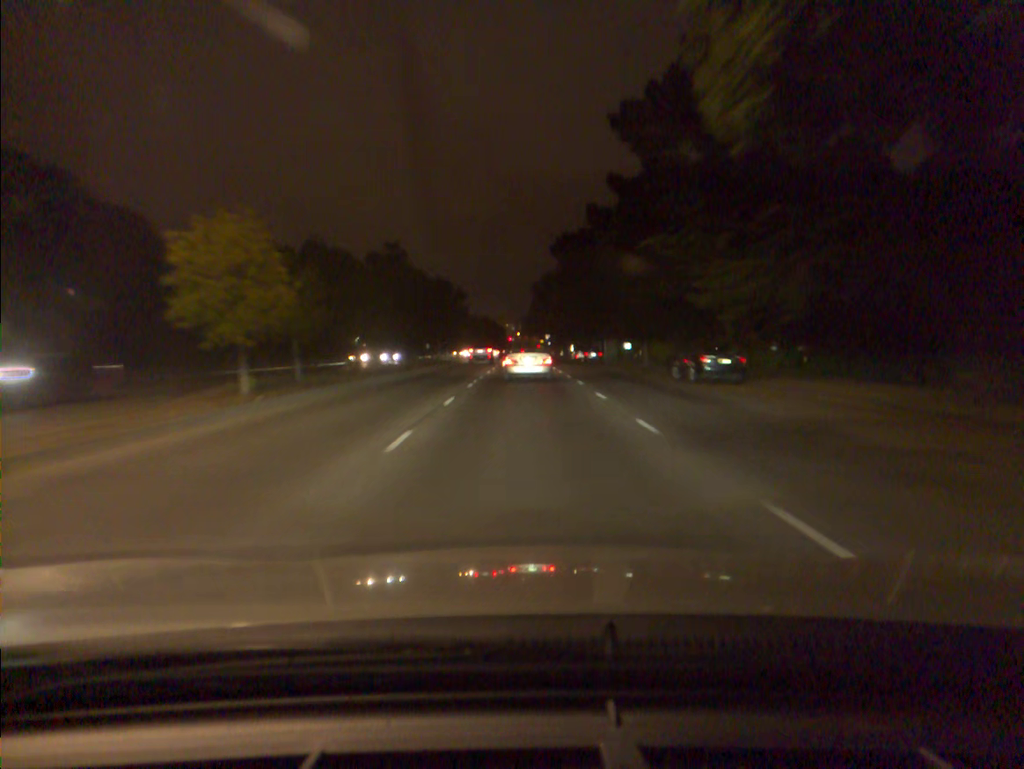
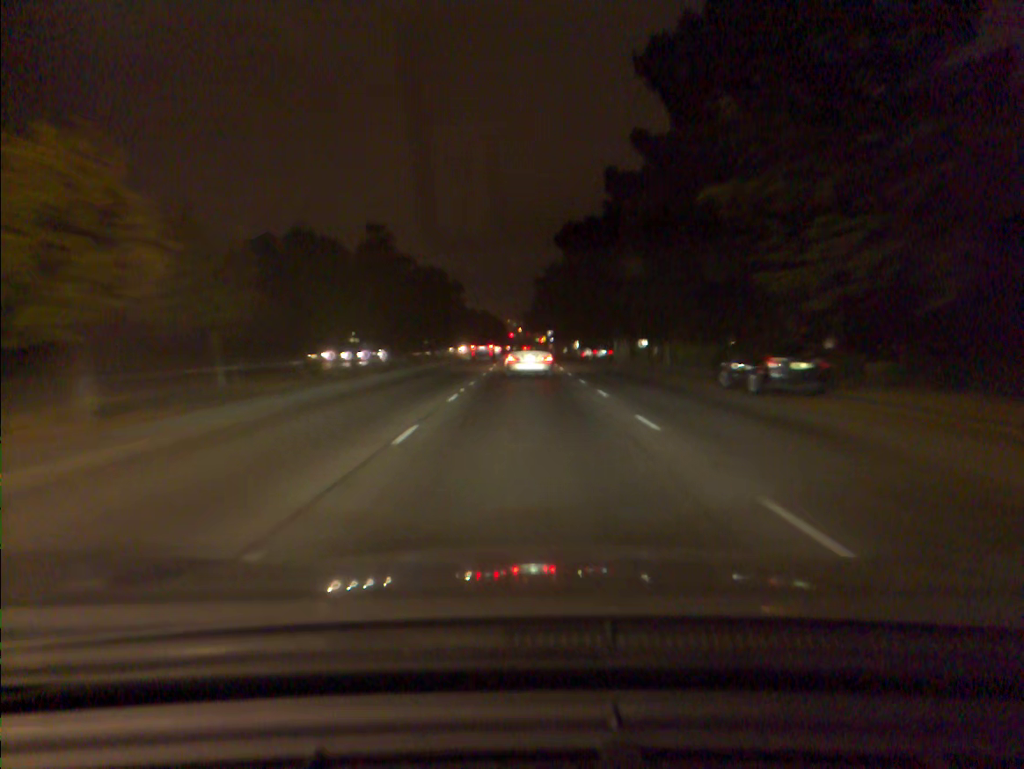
(0.0, +7.1) m; 0°
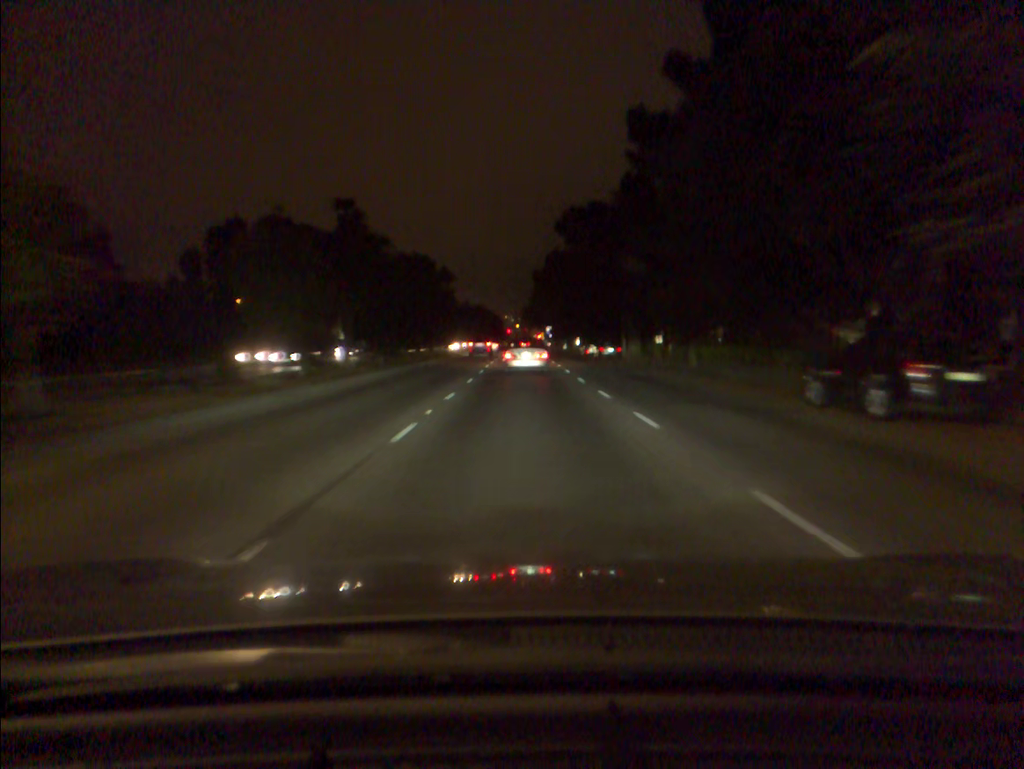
(0.0, +7.3) m; 0°
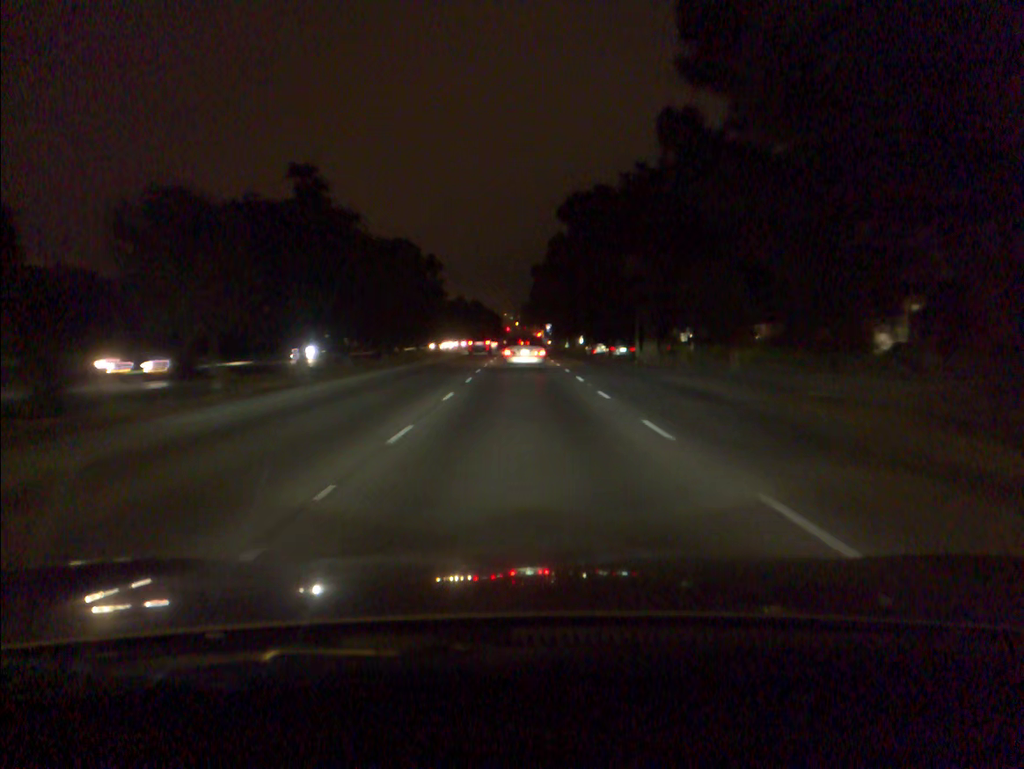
(0.0, +7.5) m; 0°
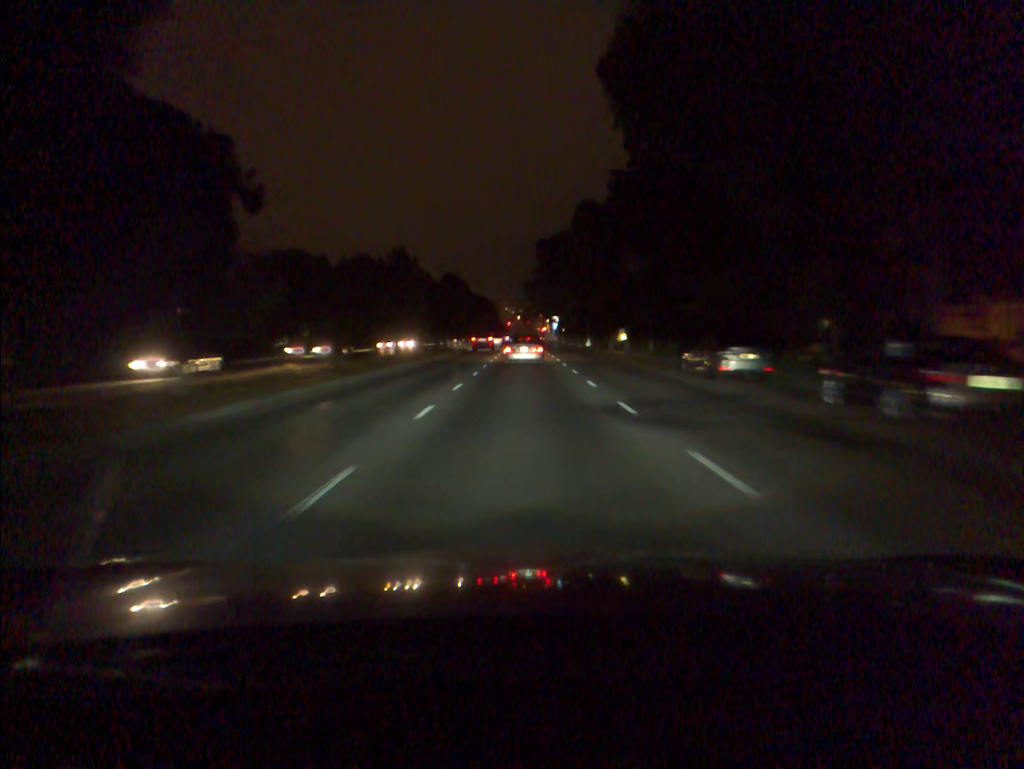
(0.0, +40.0) m; 0°
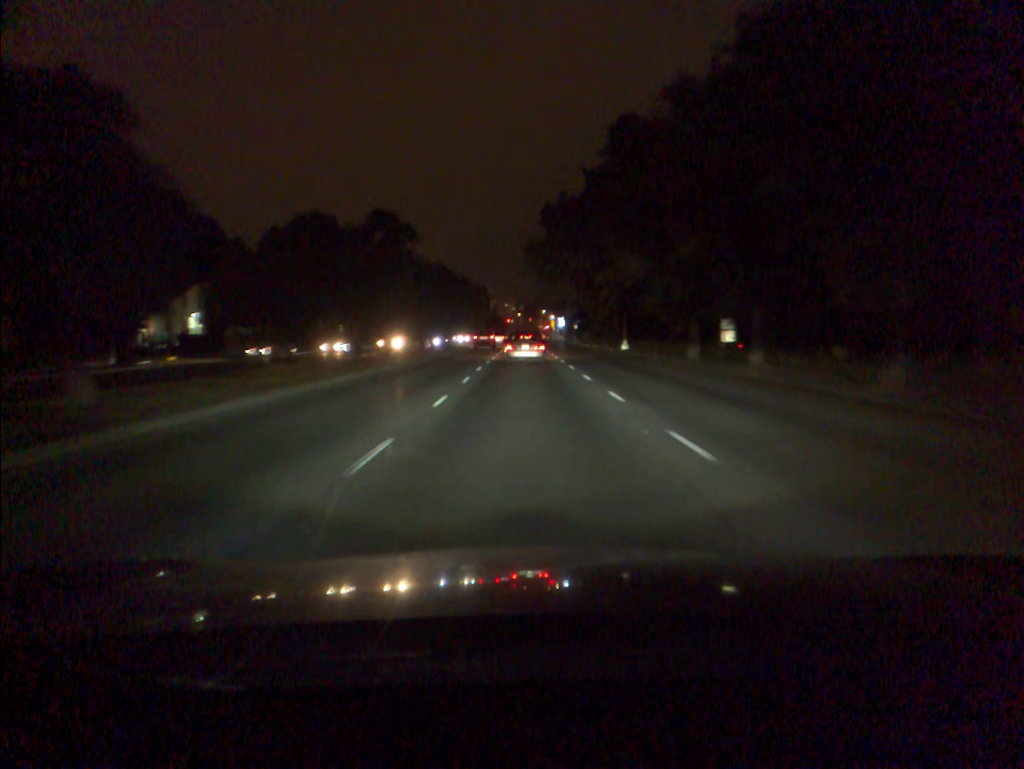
(0.0, +34.3) m; 0°
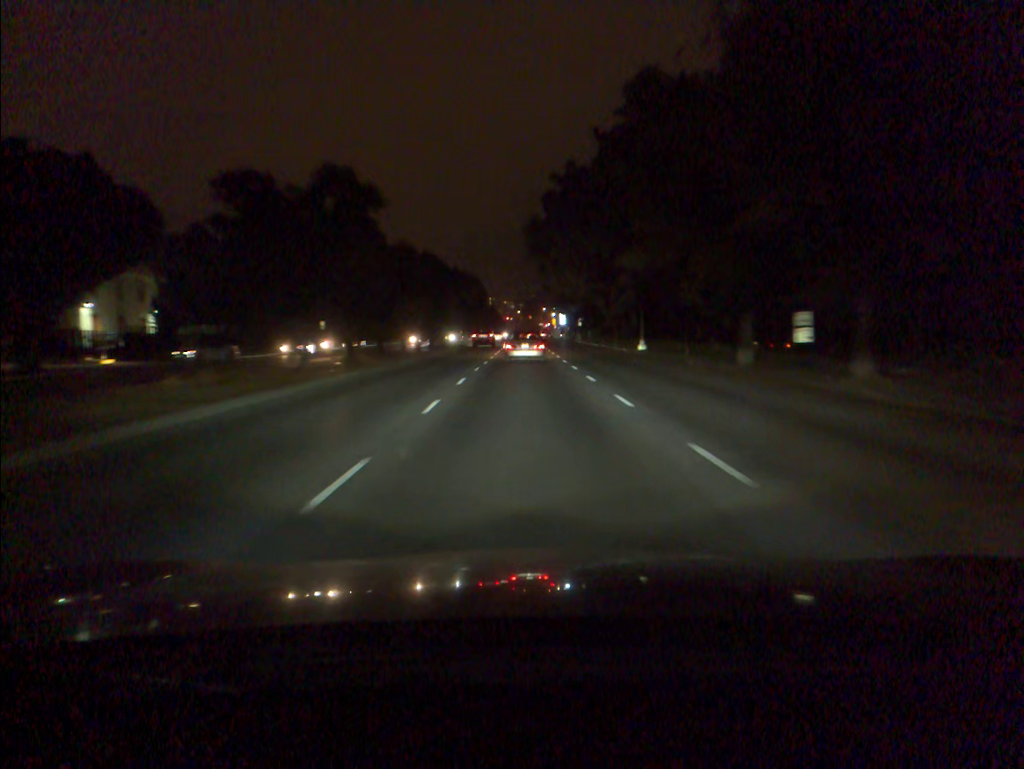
(0.0, +8.7) m; 0°
